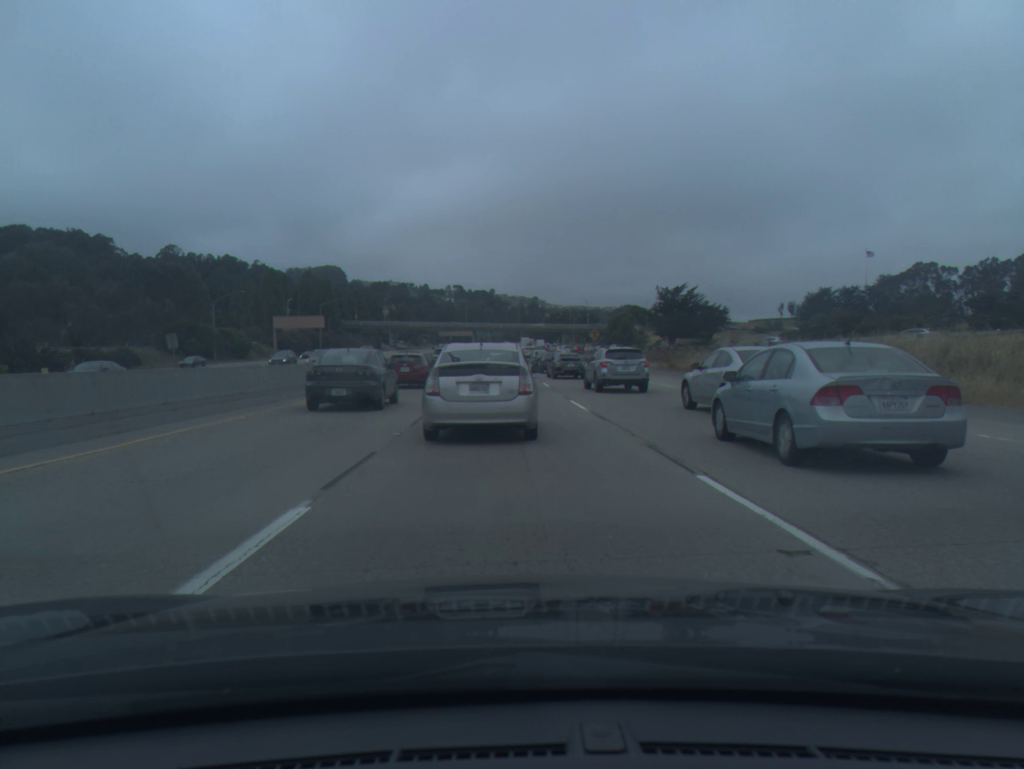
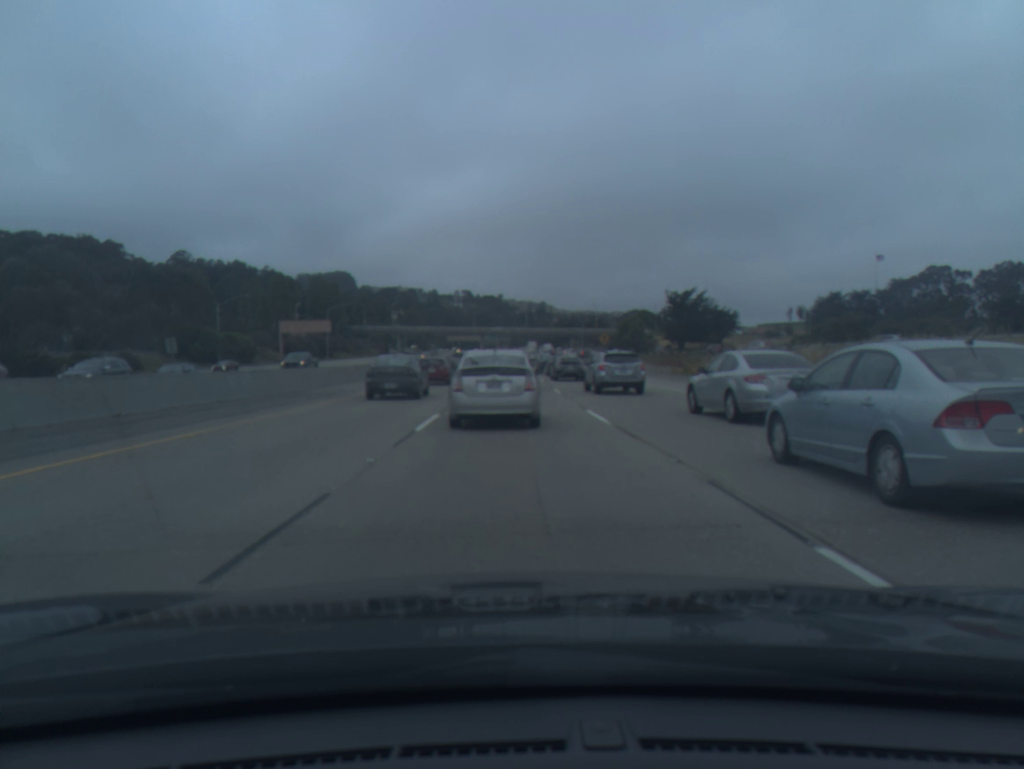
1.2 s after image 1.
(0.0, +2.9) m; +1°
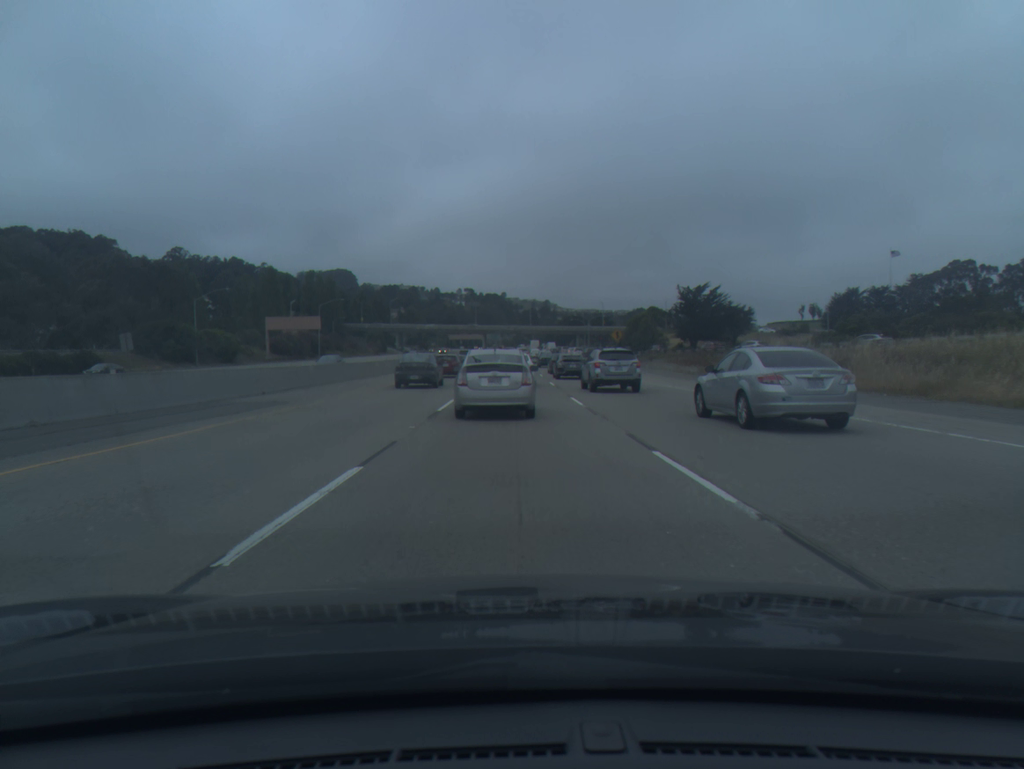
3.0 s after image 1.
(0.0, +9.0) m; 0°
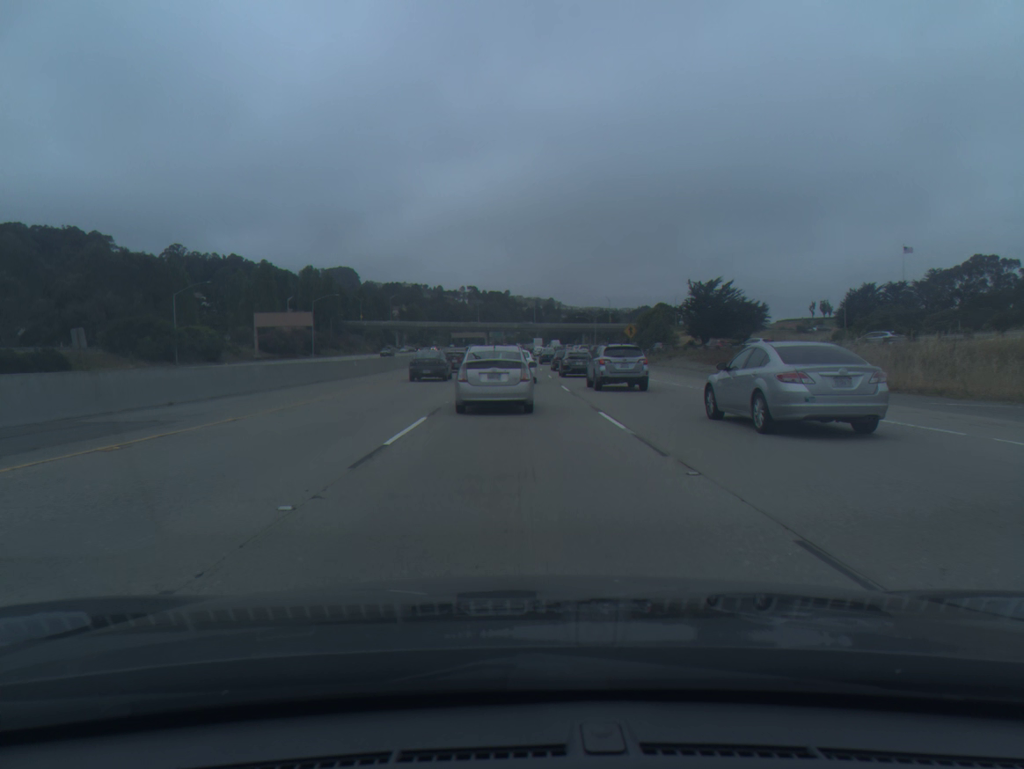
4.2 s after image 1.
(0.0, +7.7) m; 0°
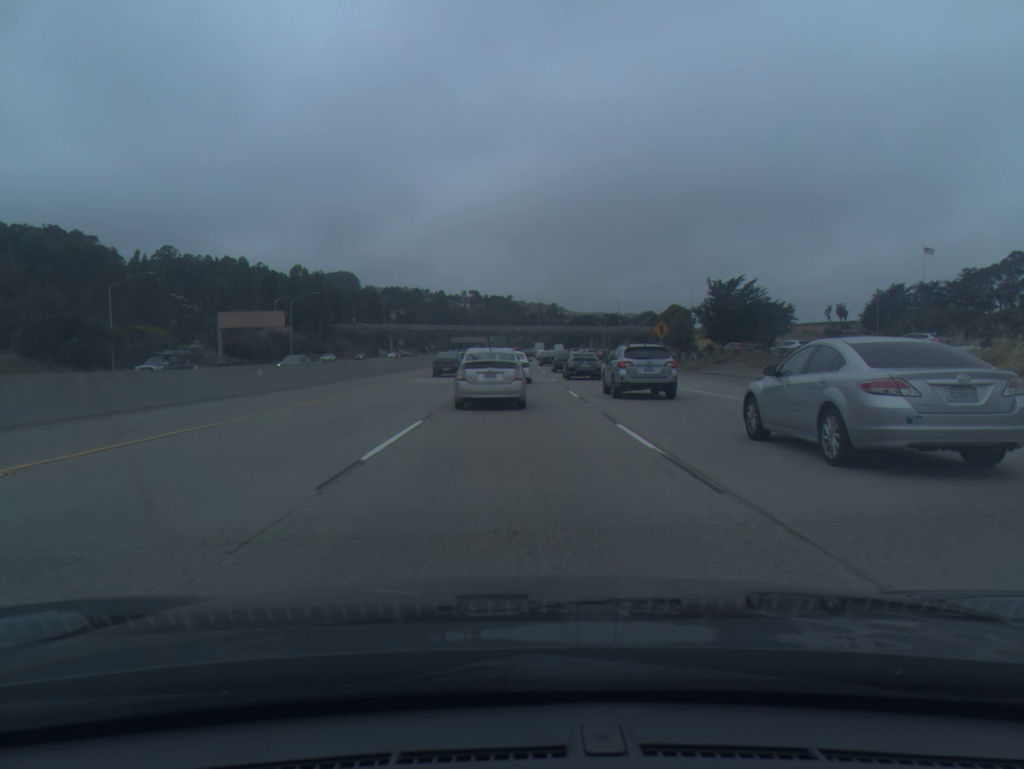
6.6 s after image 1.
(-0.1, +17.0) m; 0°
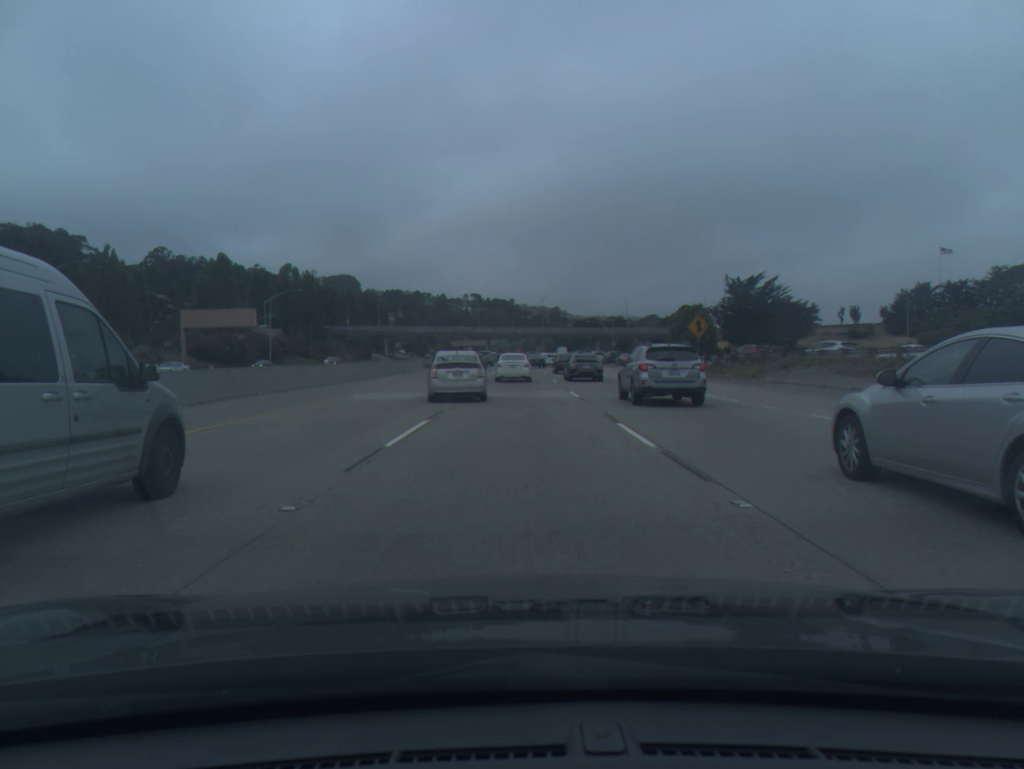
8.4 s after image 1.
(0.0, +13.6) m; 0°
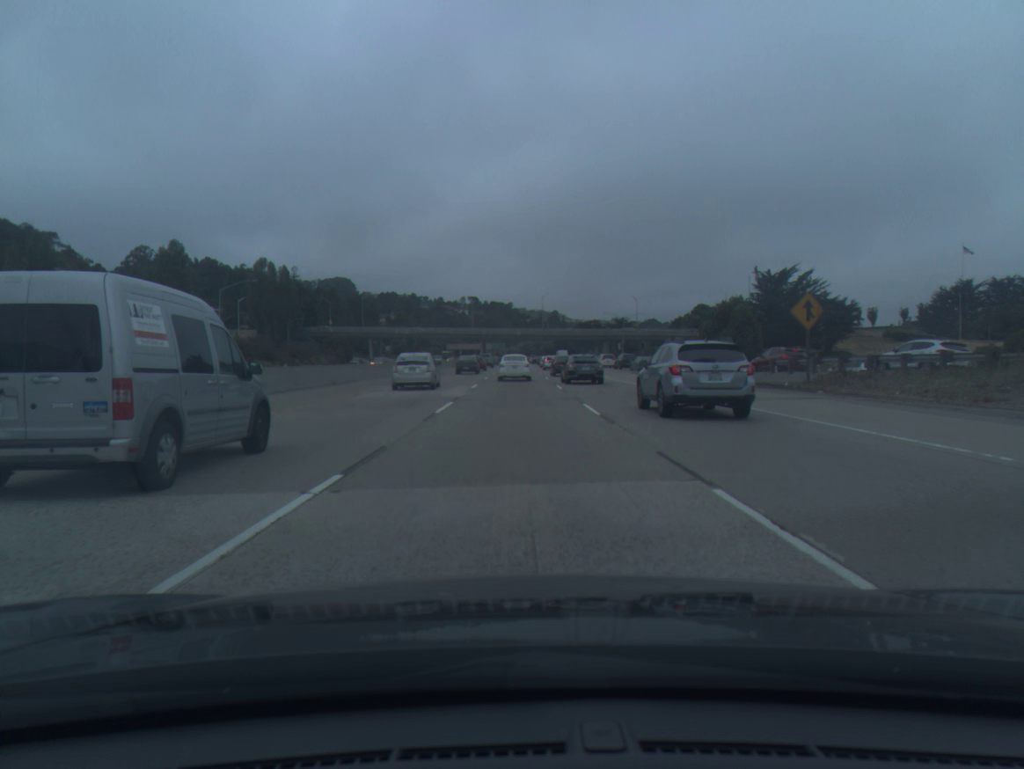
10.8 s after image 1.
(0.0, +21.4) m; 0°
